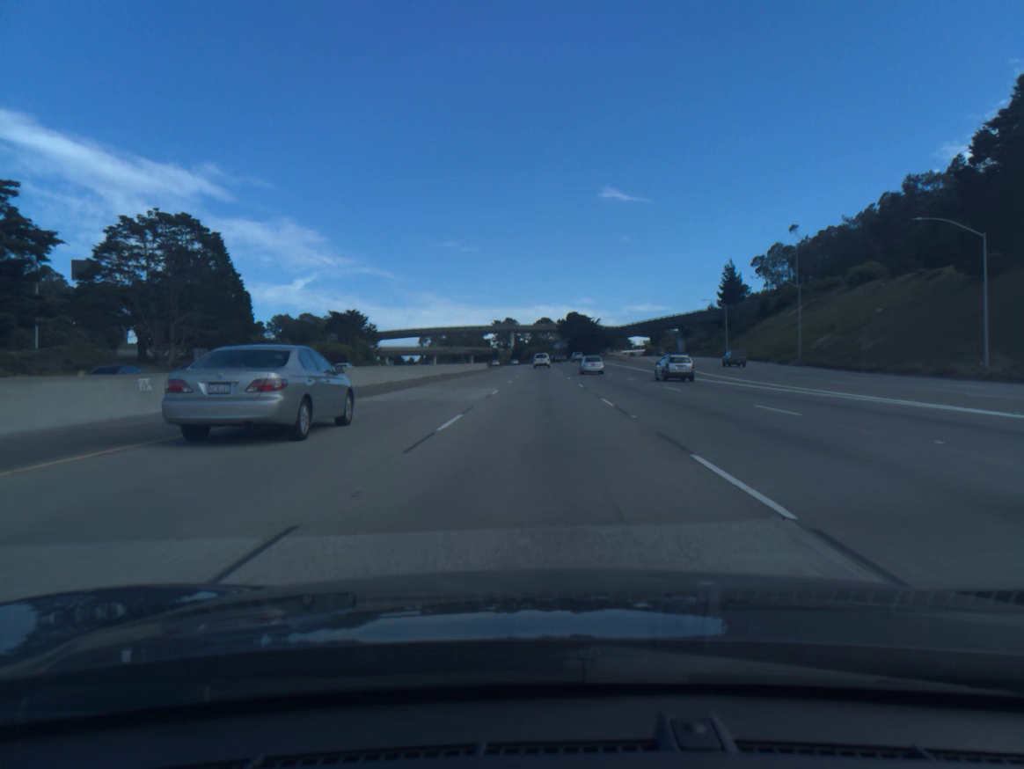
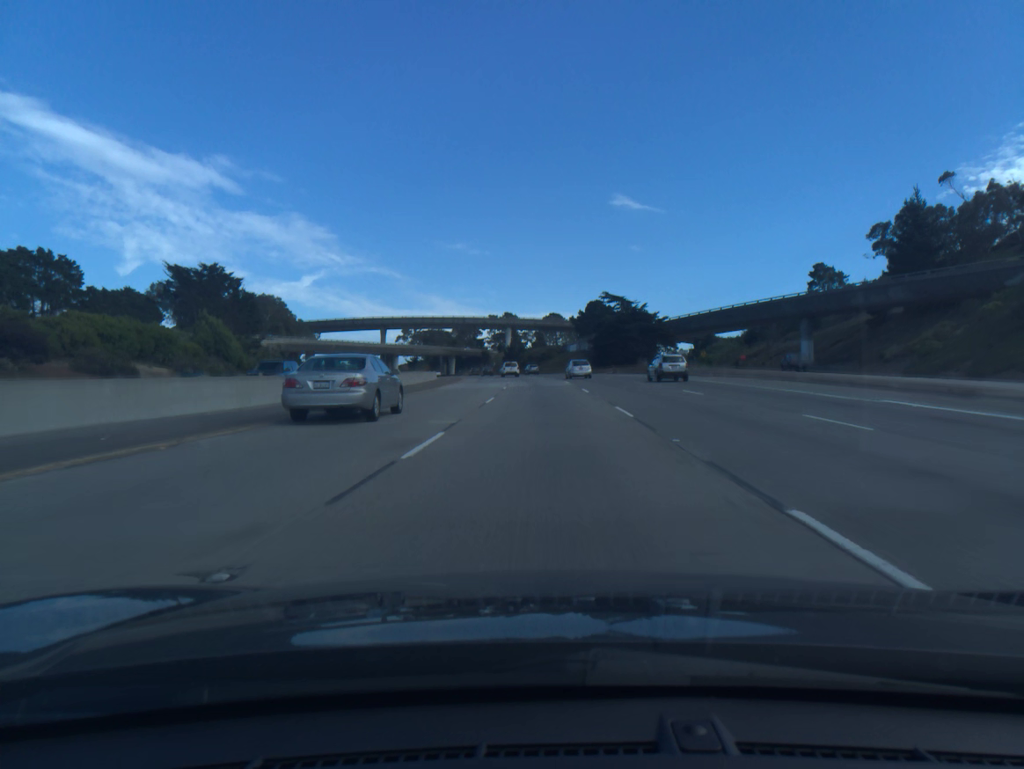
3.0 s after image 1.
(-0.3, +91.3) m; -1°
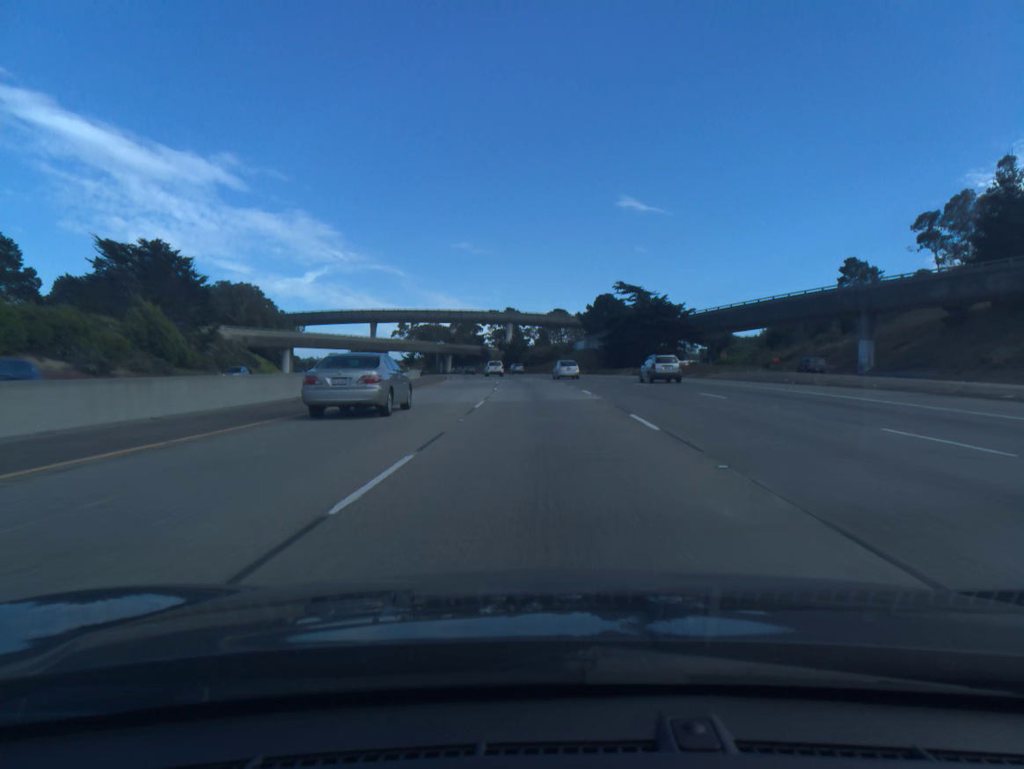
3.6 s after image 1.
(0.0, +18.2) m; 0°
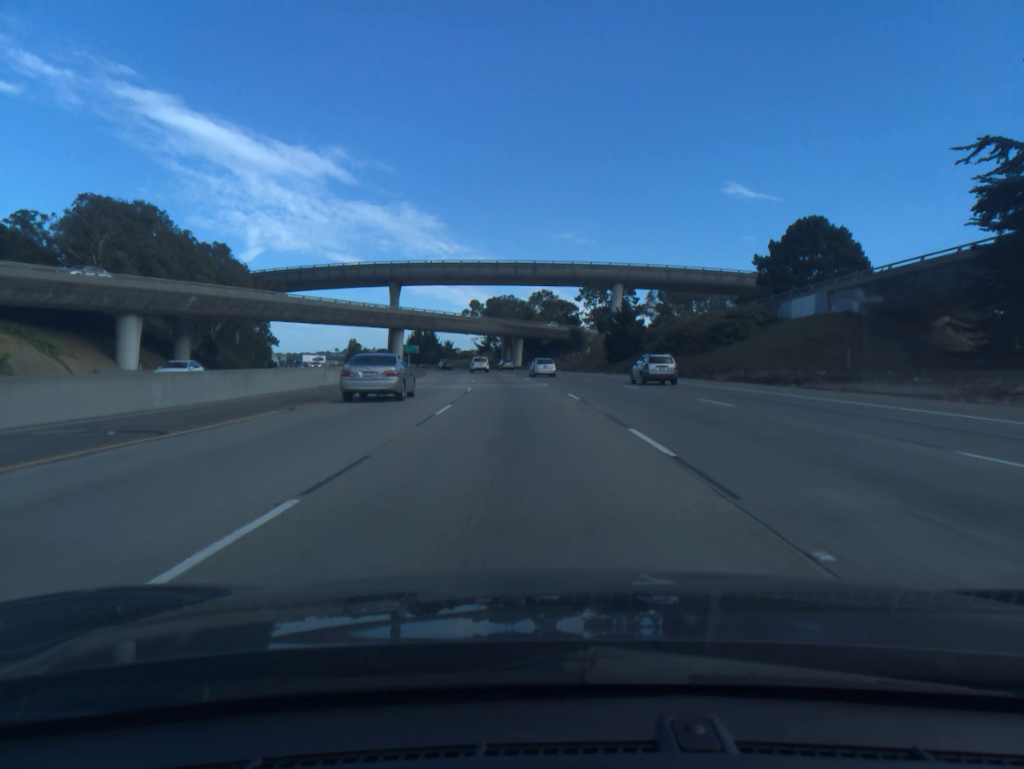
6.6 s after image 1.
(-4.3, +90.9) m; -7°
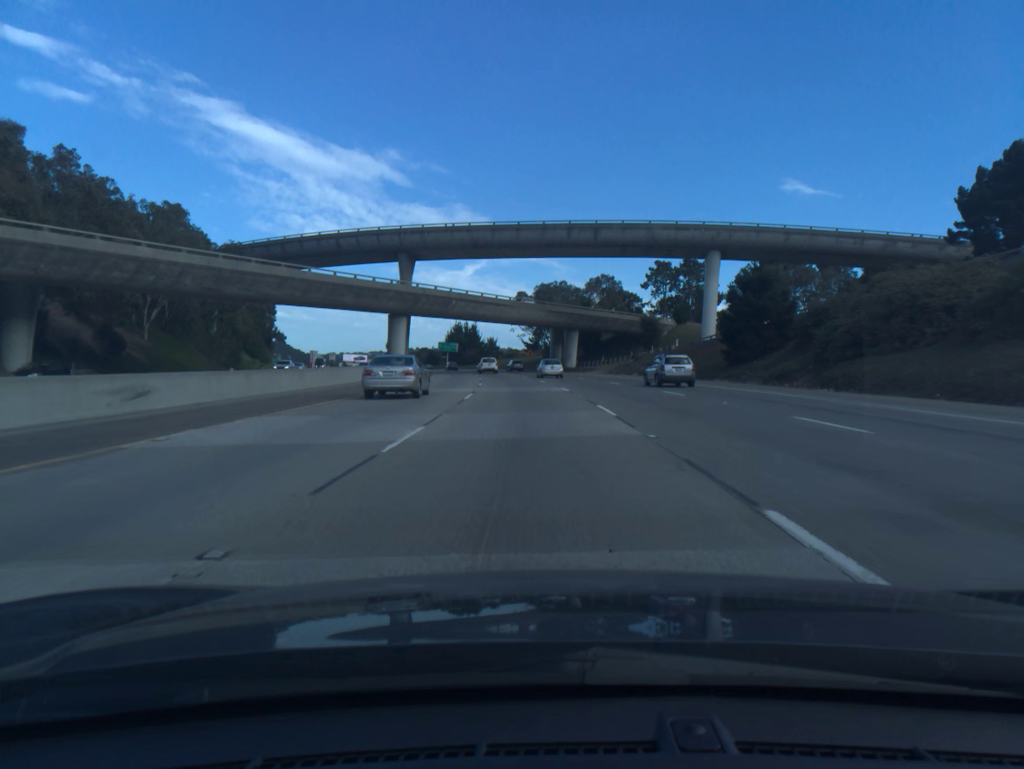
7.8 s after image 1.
(-1.2, +36.5) m; -4°
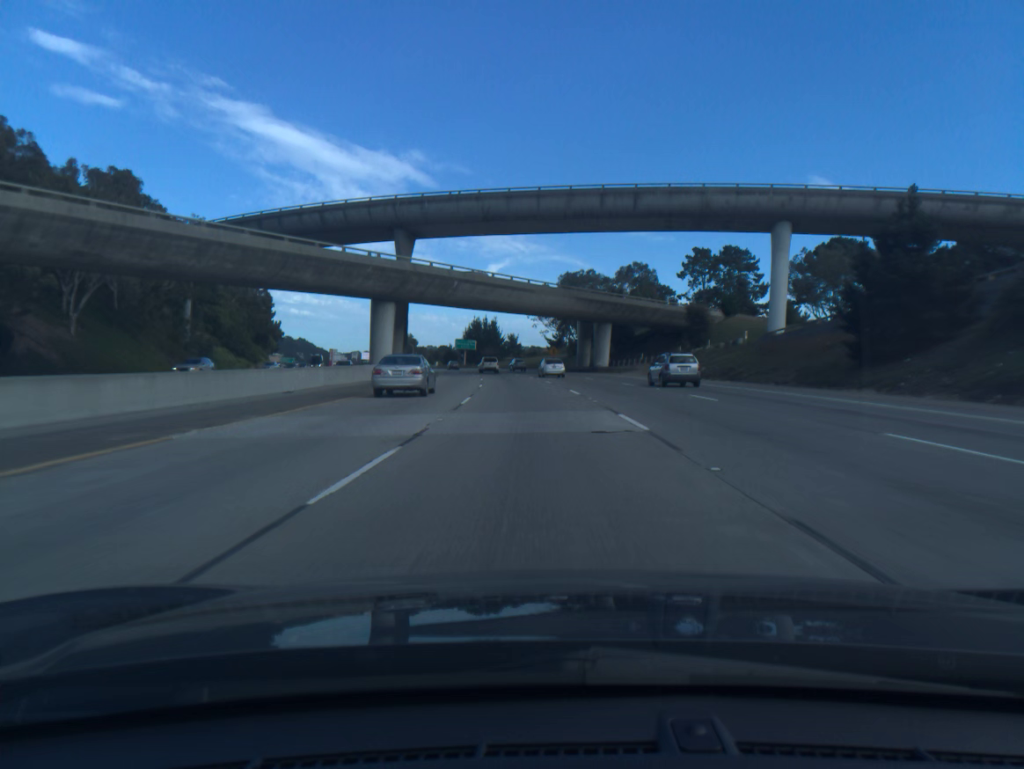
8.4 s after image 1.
(-0.3, +18.3) m; -2°
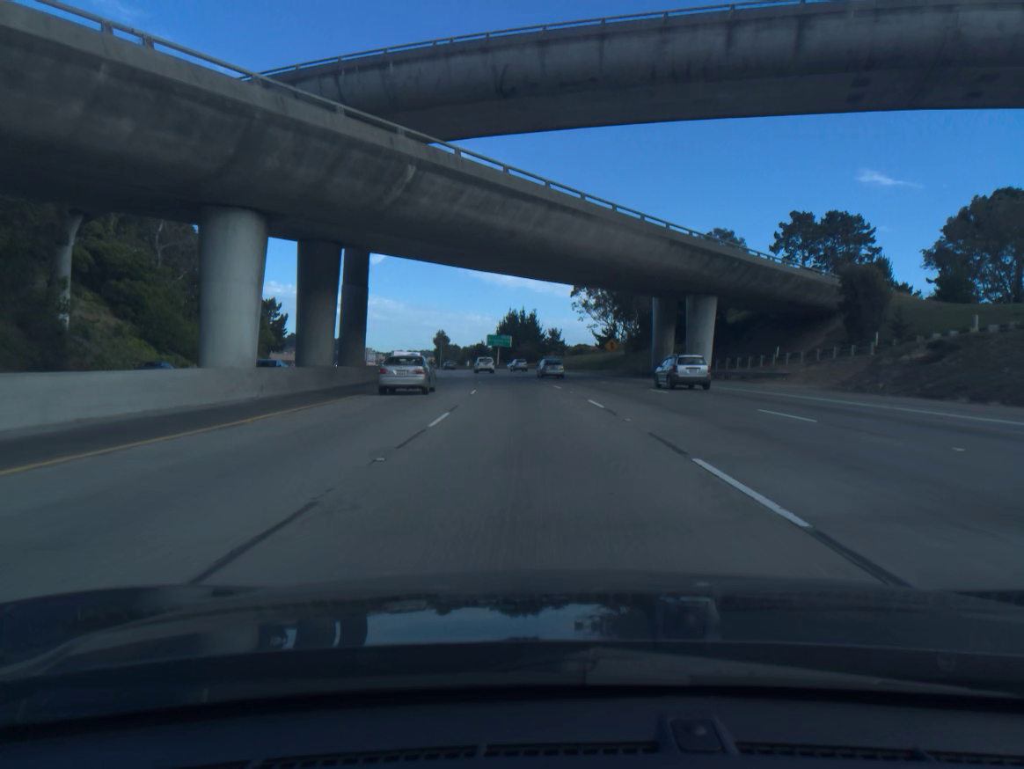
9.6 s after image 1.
(-1.0, +36.7) m; -3°
